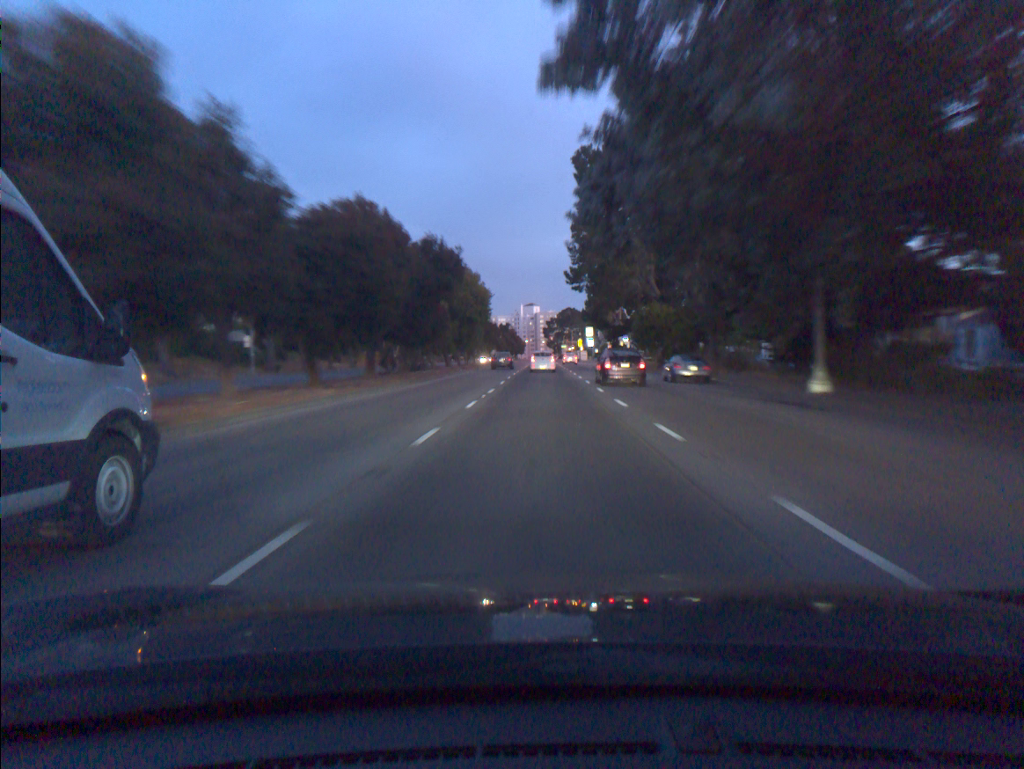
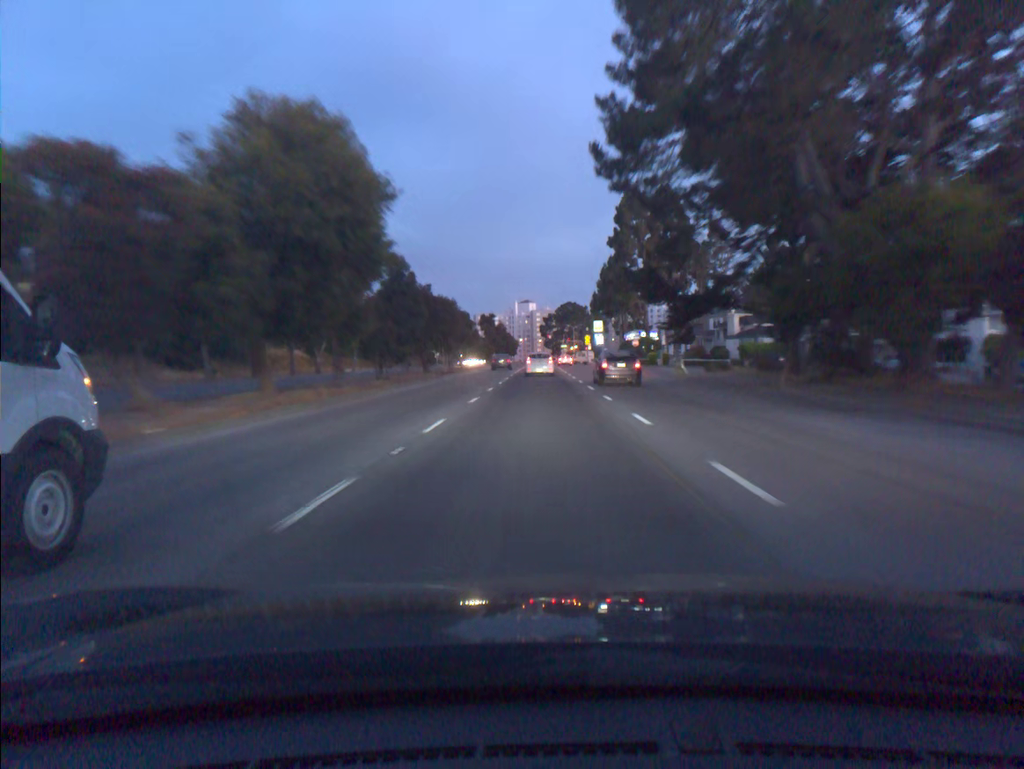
(+0.2, +41.3) m; 0°
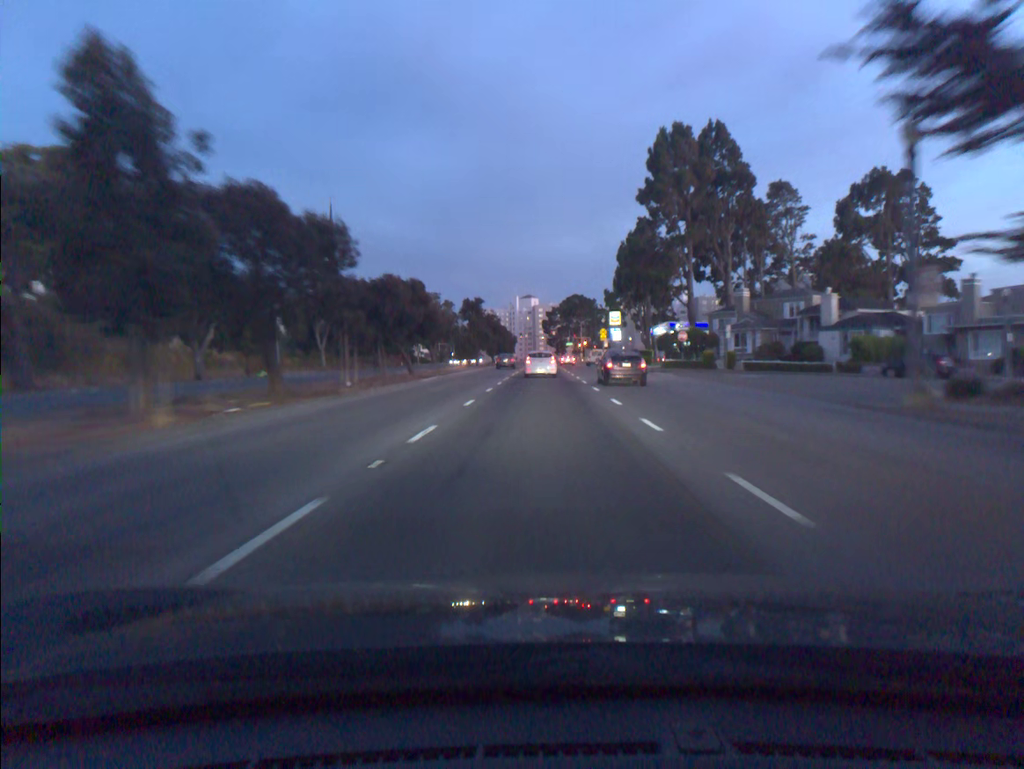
(-0.1, +30.2) m; 0°
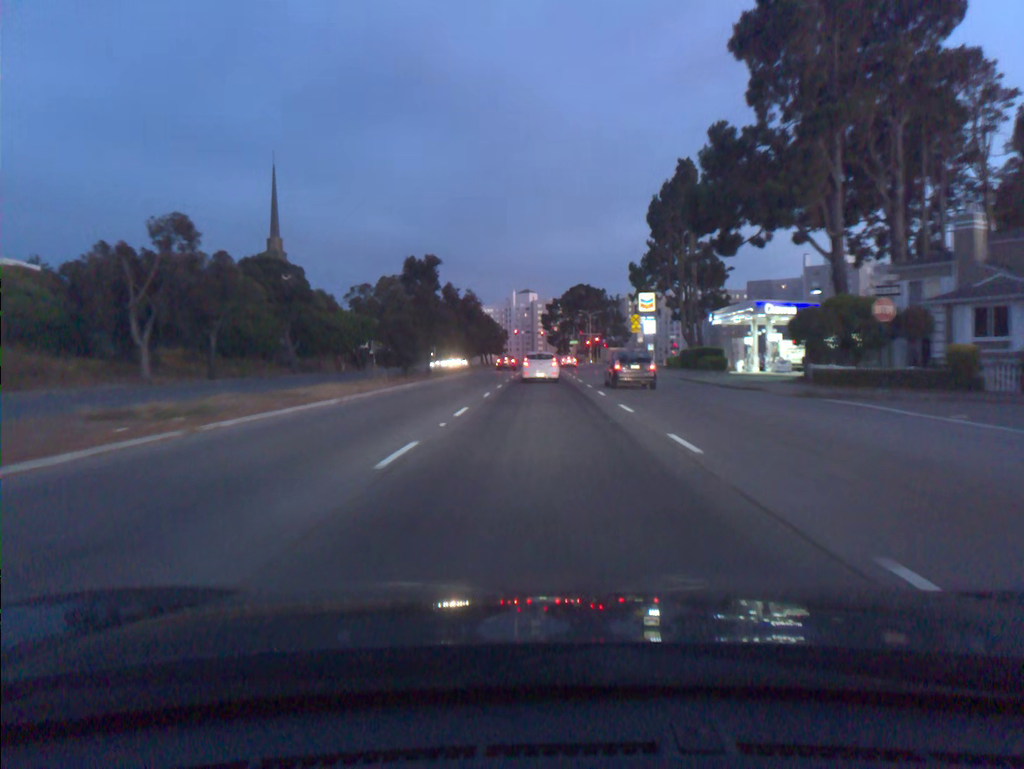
(-0.1, +38.4) m; 0°
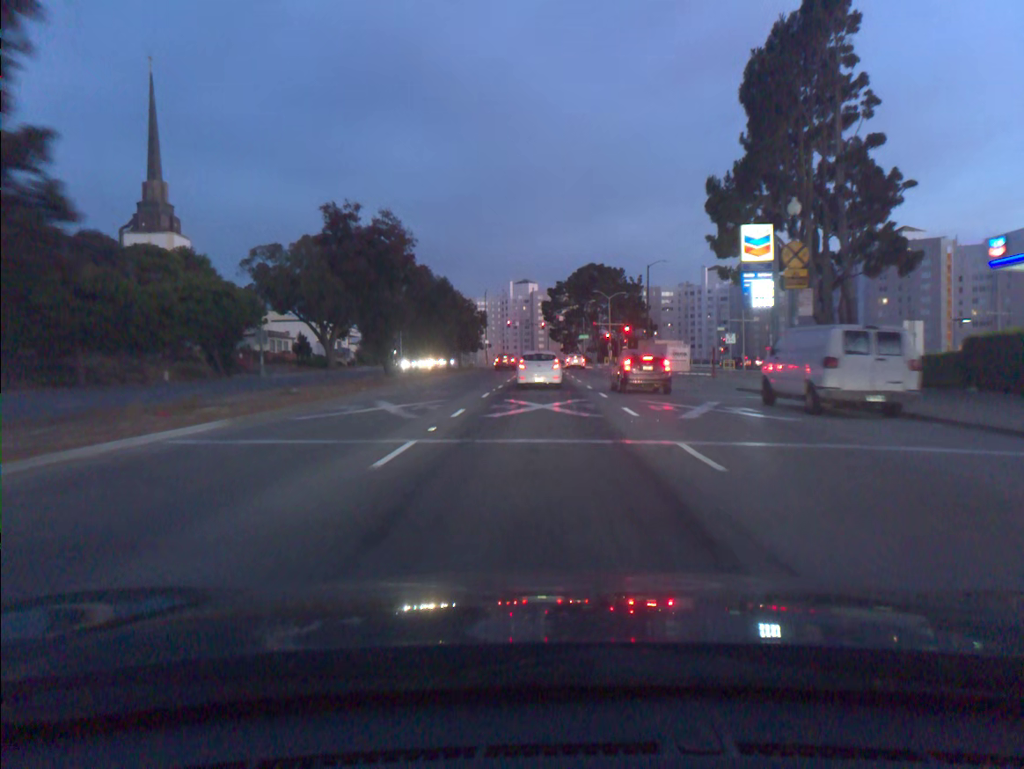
(+0.1, +44.5) m; 0°
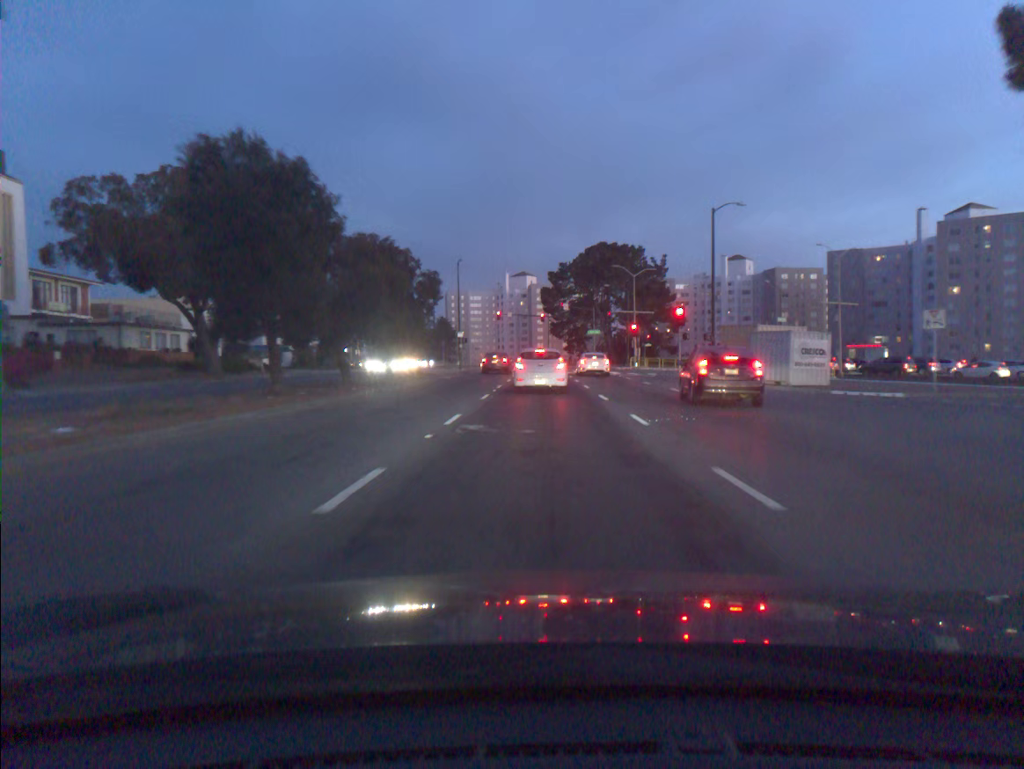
(-0.1, +32.1) m; 0°
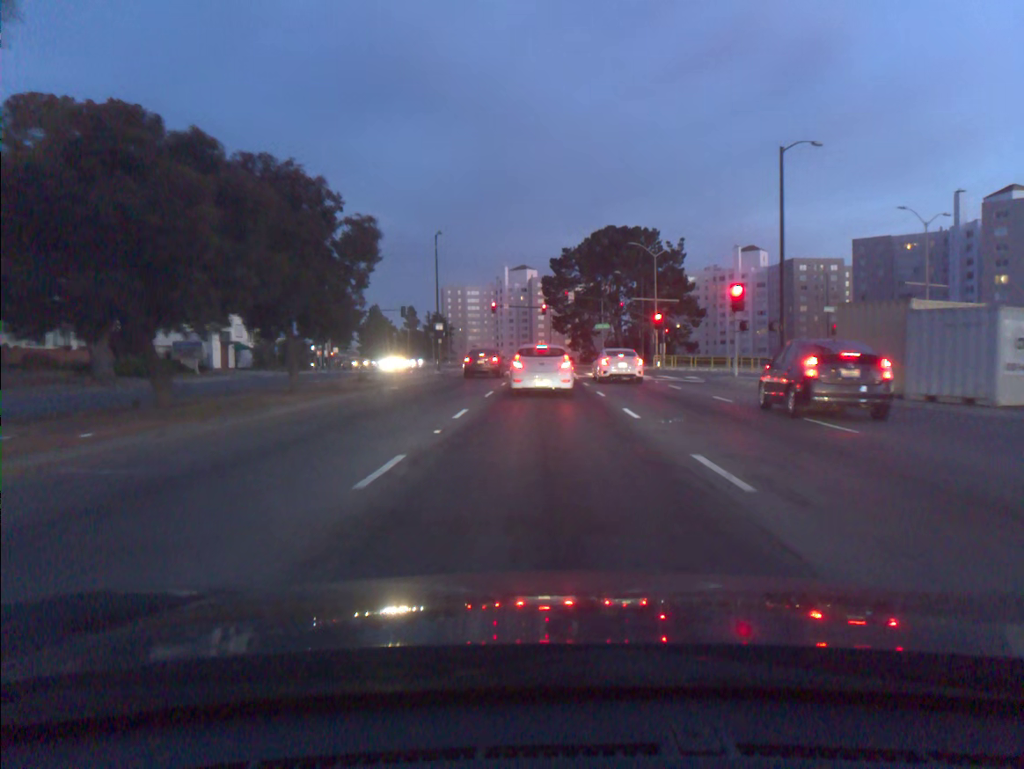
(0.0, +14.6) m; 0°
